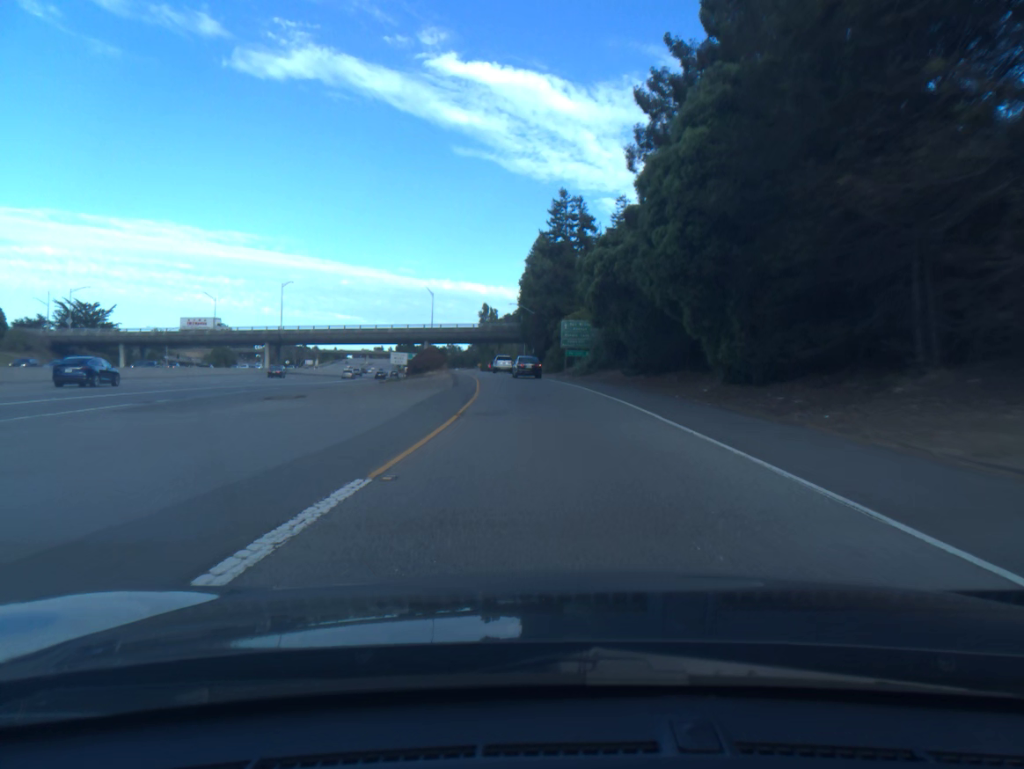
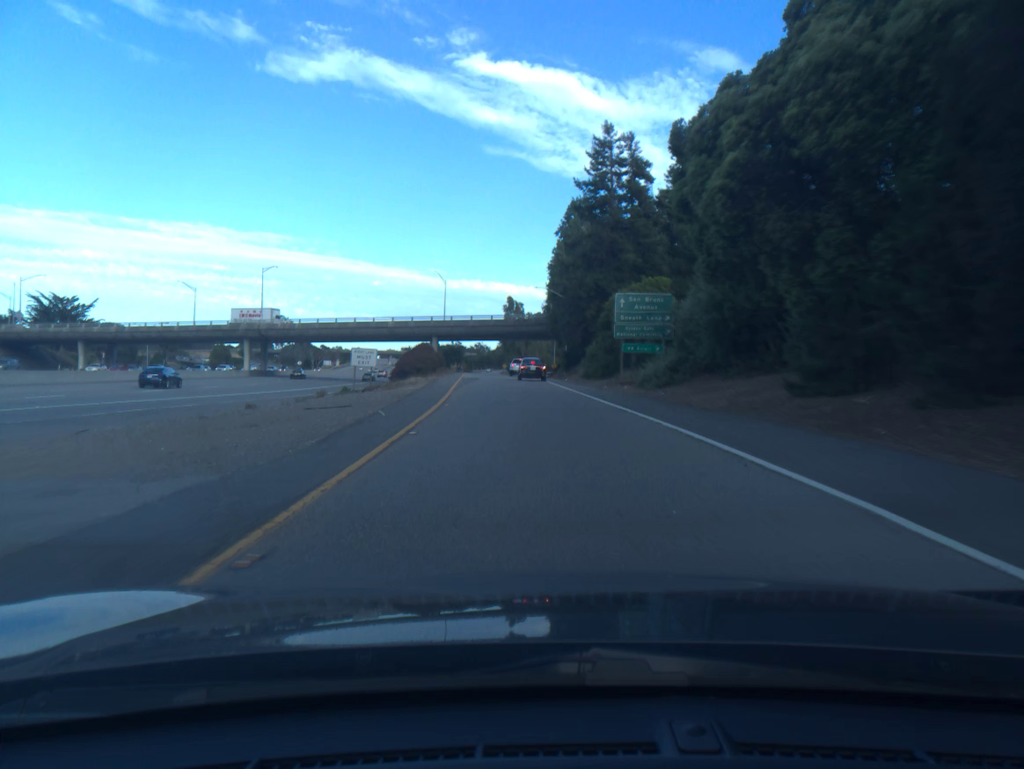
(-0.4, +26.5) m; -2°
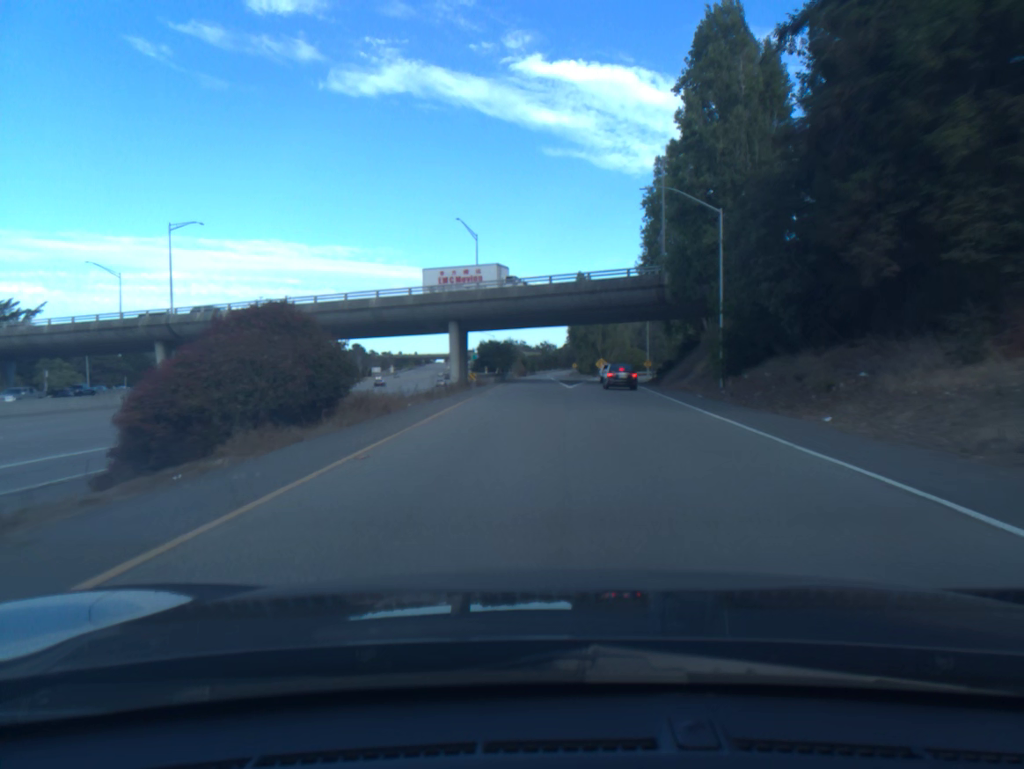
(-2.6, +52.3) m; -5°
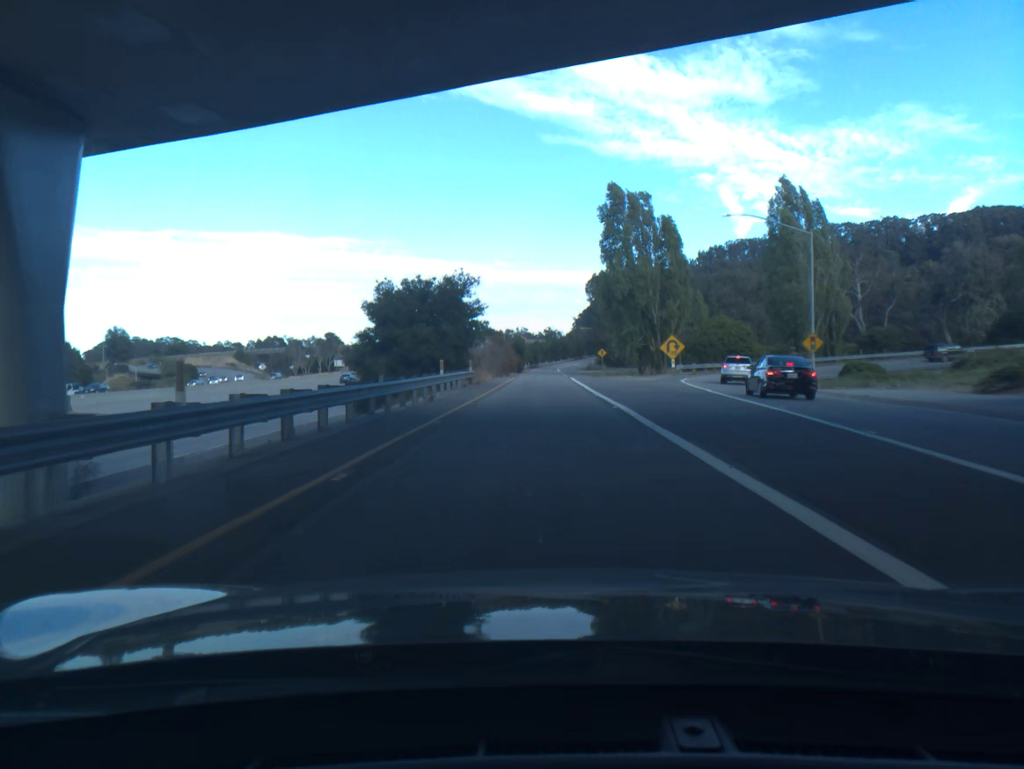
(-0.5, +68.9) m; 0°
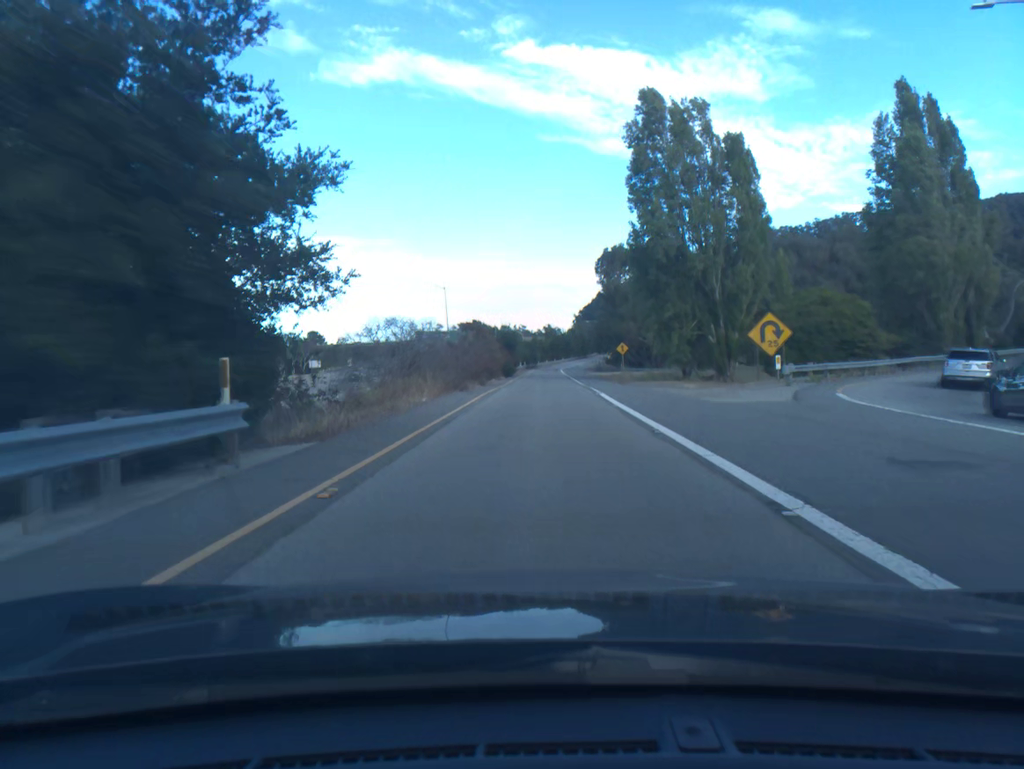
(0.0, +28.8) m; 0°
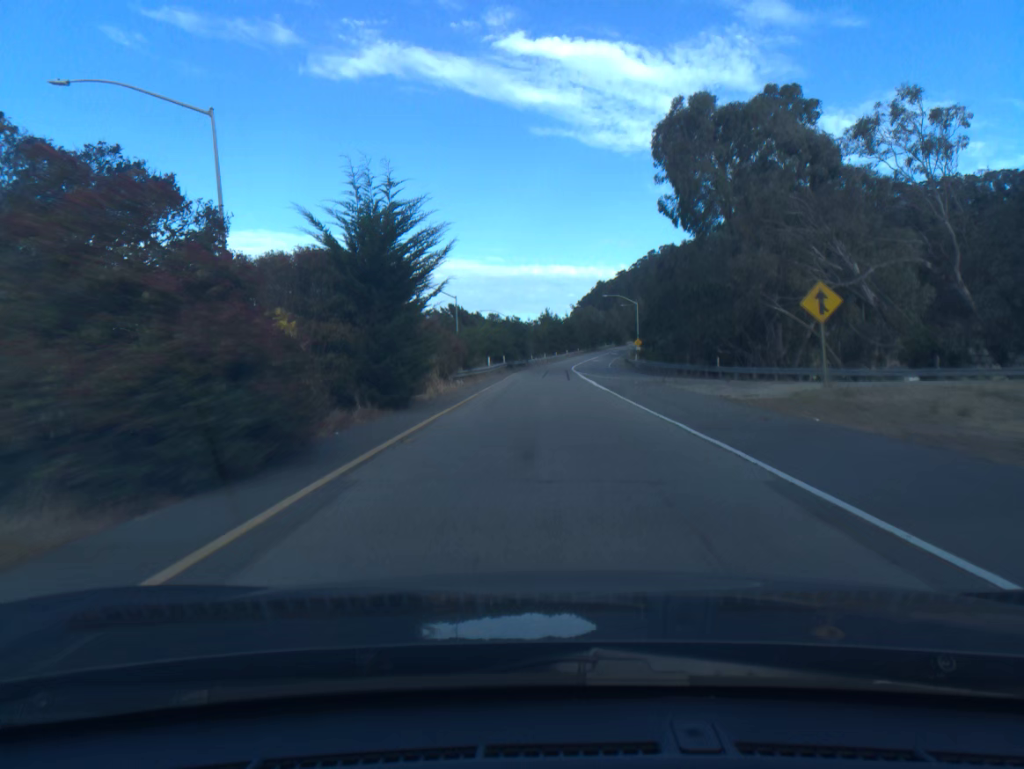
(-0.1, +59.0) m; 0°
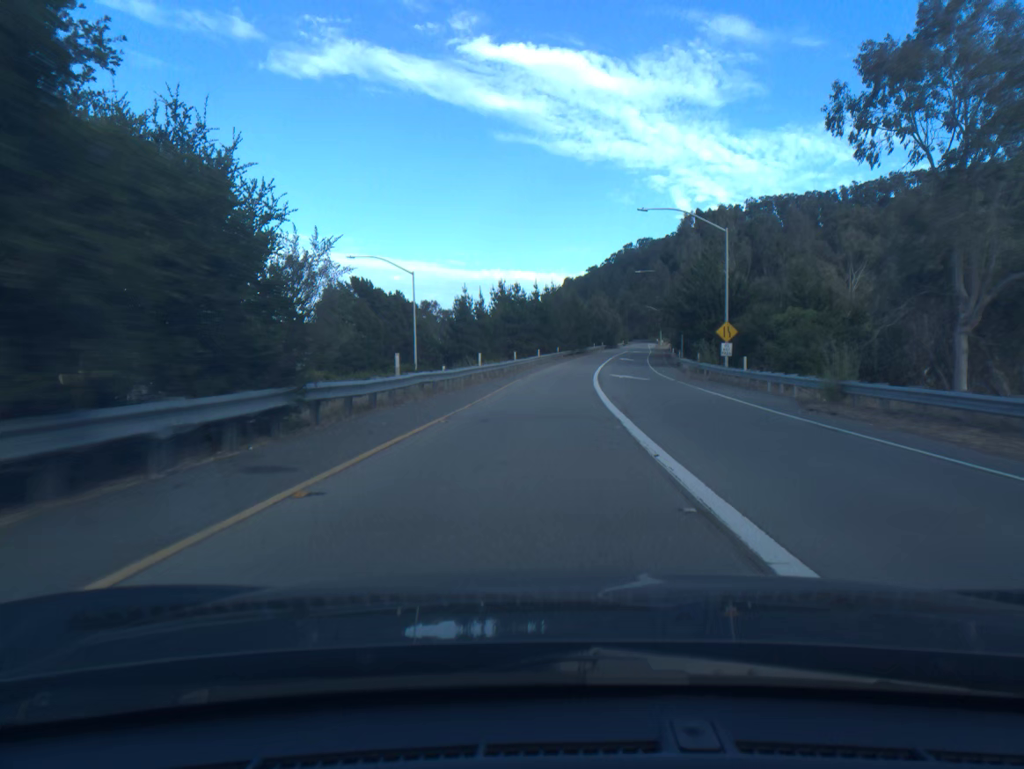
(+1.4, +73.6) m; +3°
